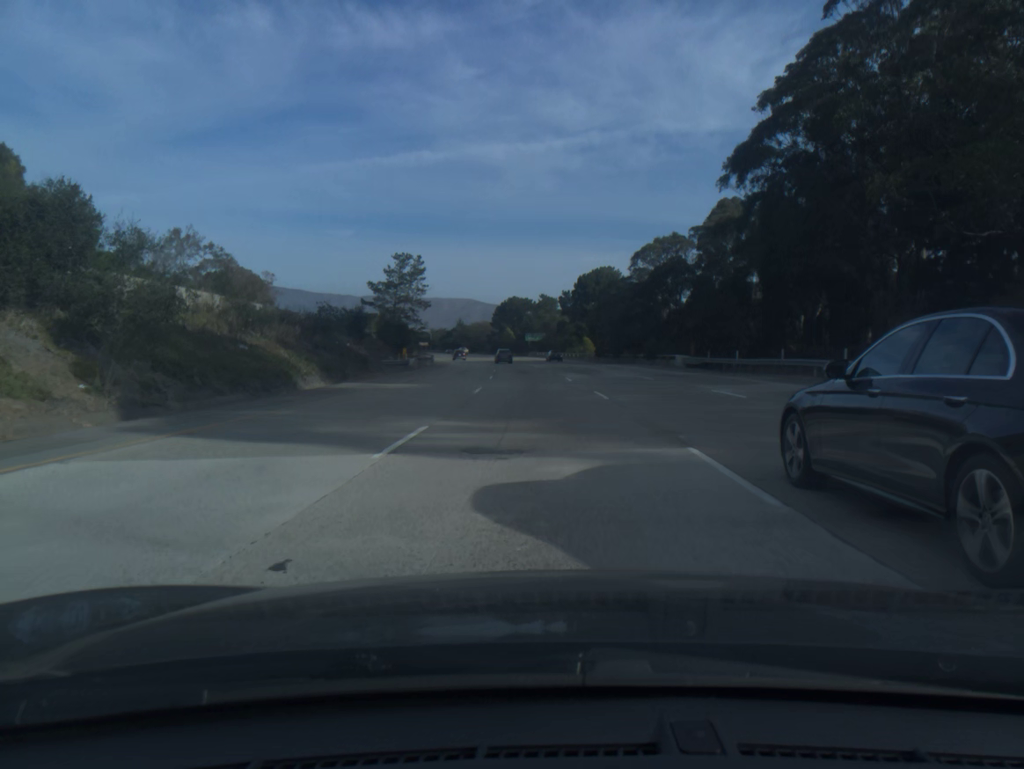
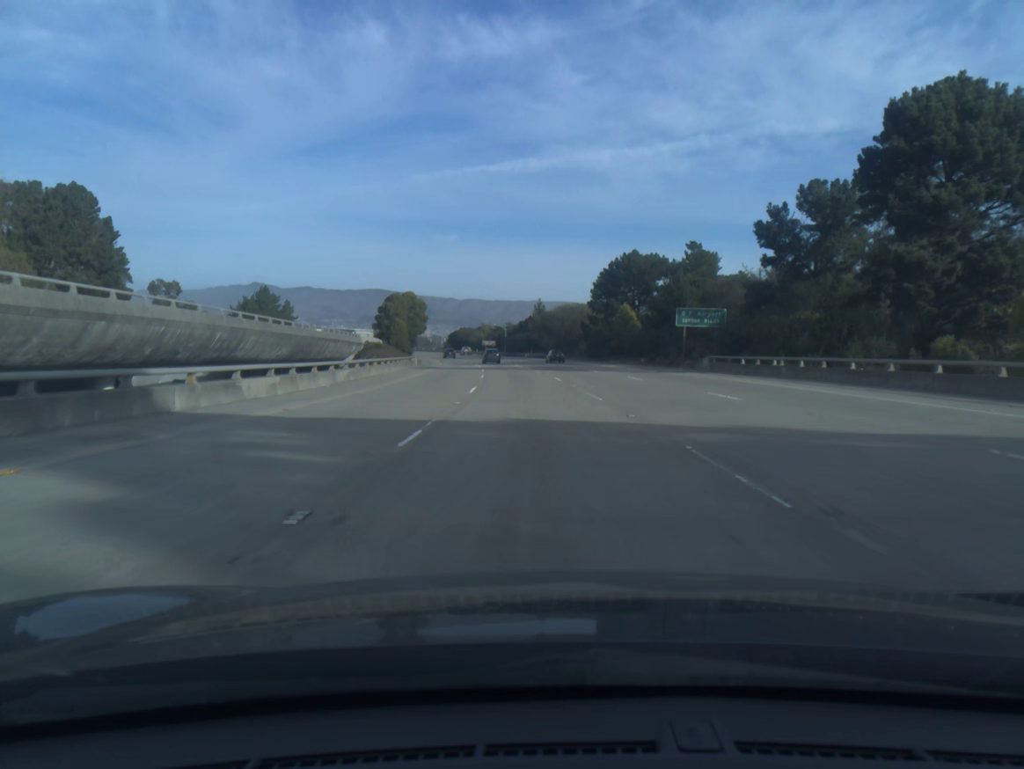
(-6.3, +101.6) m; -7°
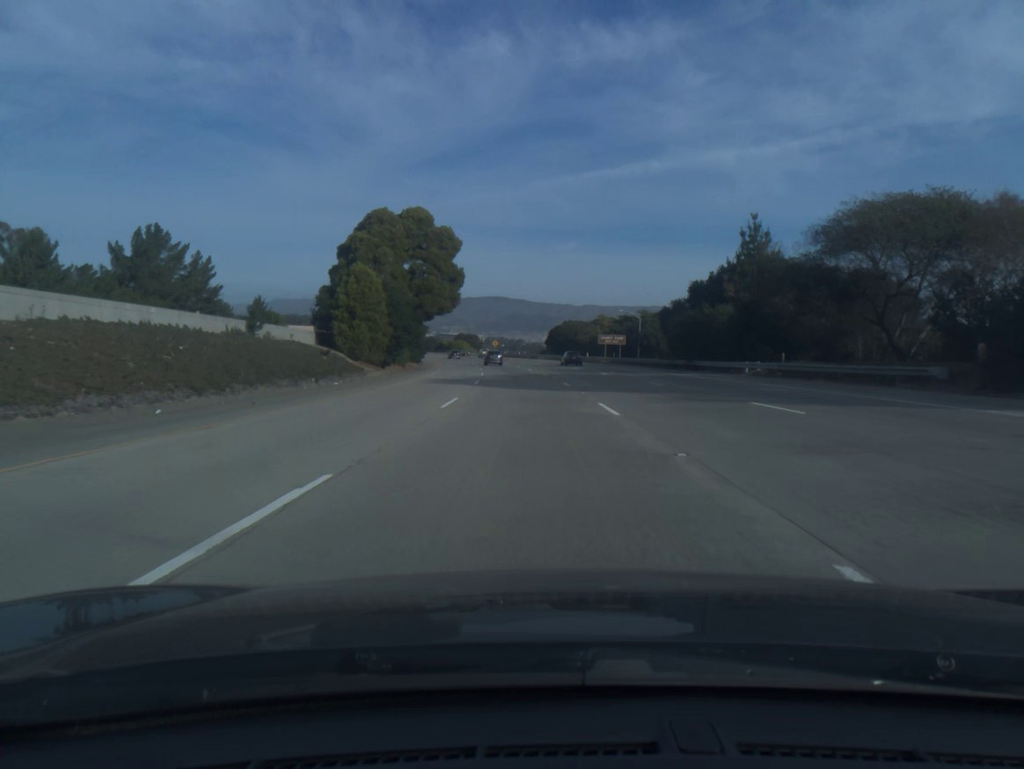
(-7.5, +101.9) m; -9°
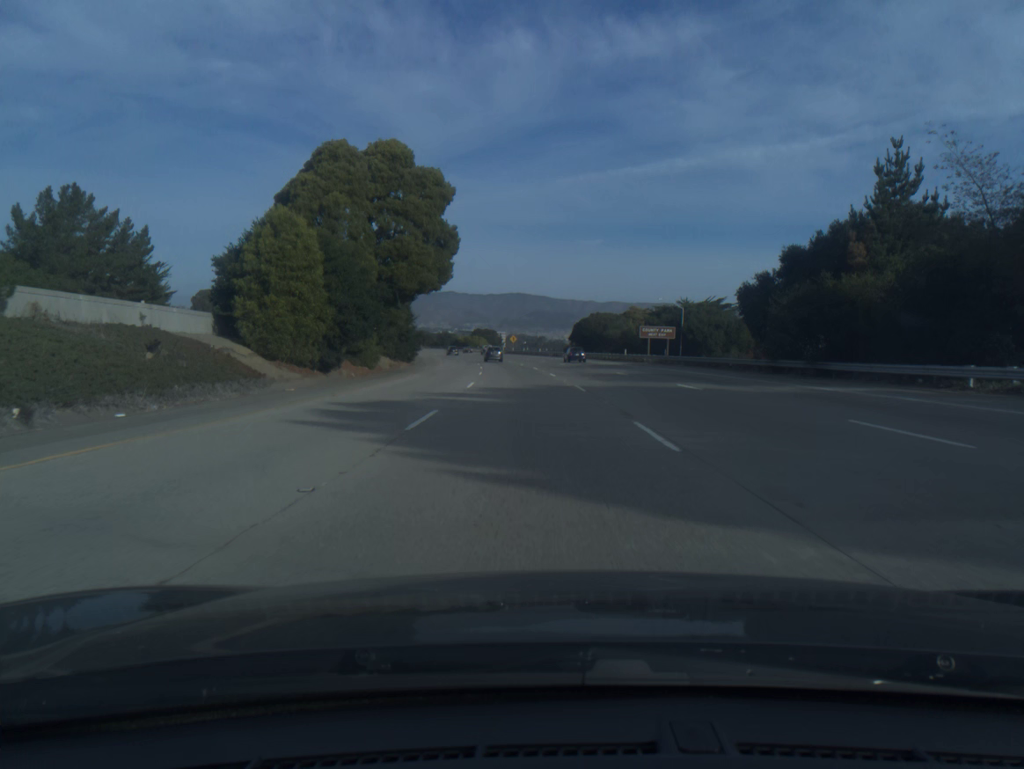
(-0.3, +20.5) m; -2°
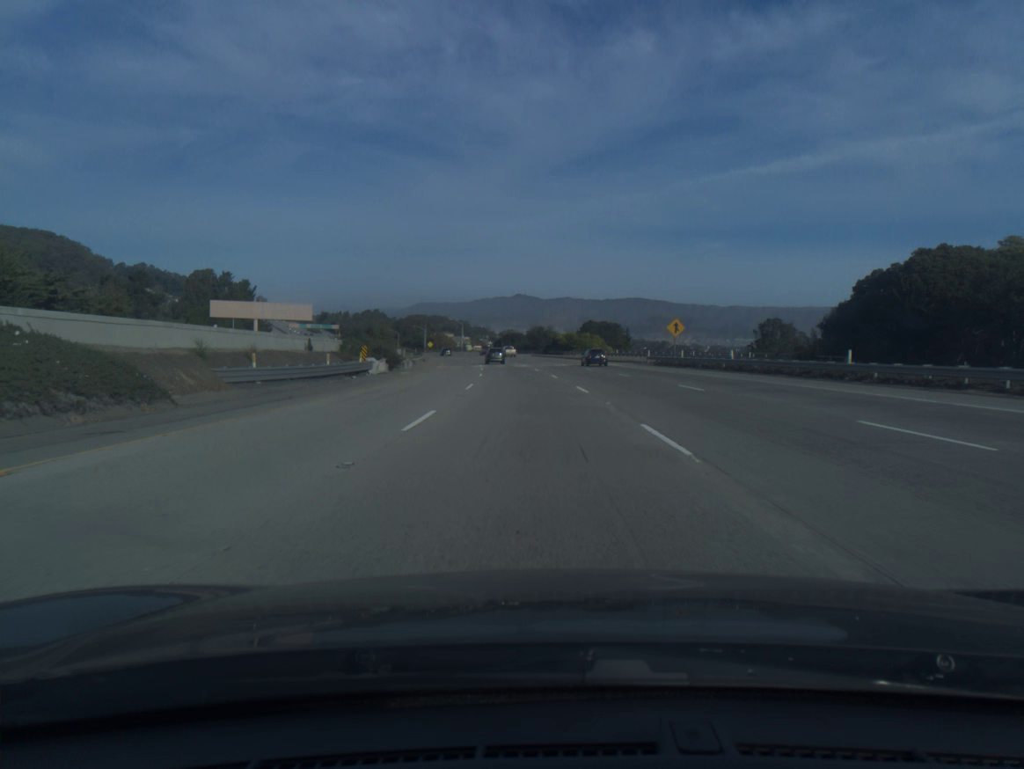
(-7.3, +102.1) m; -8°
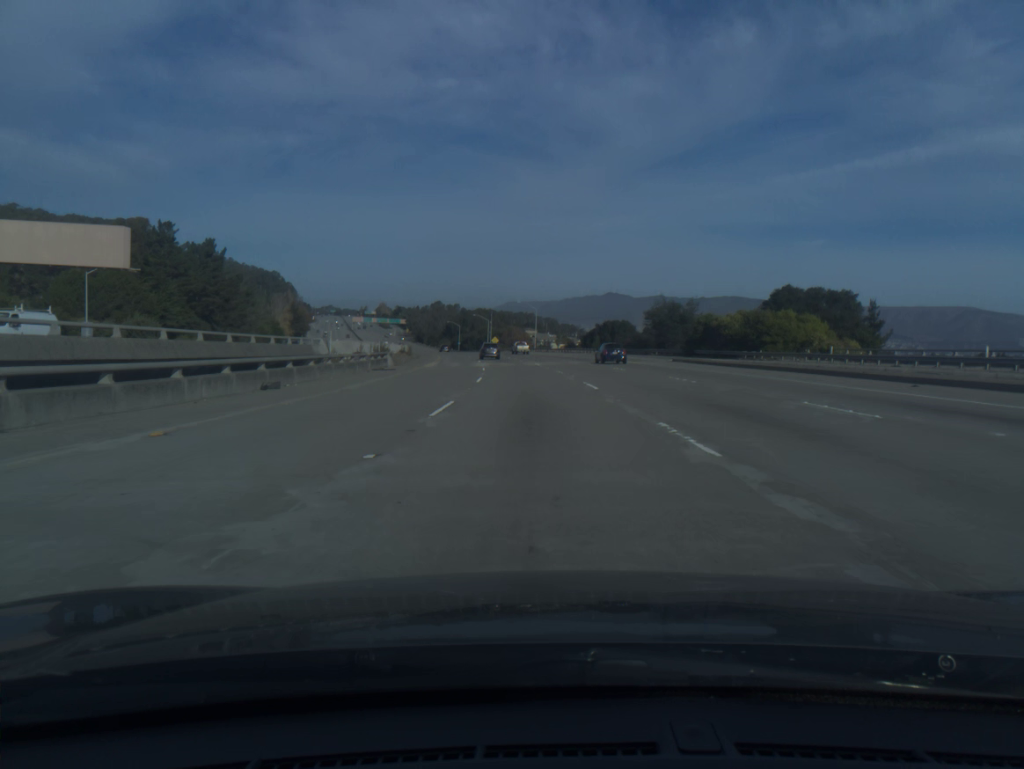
(-4.9, +81.9) m; -6°
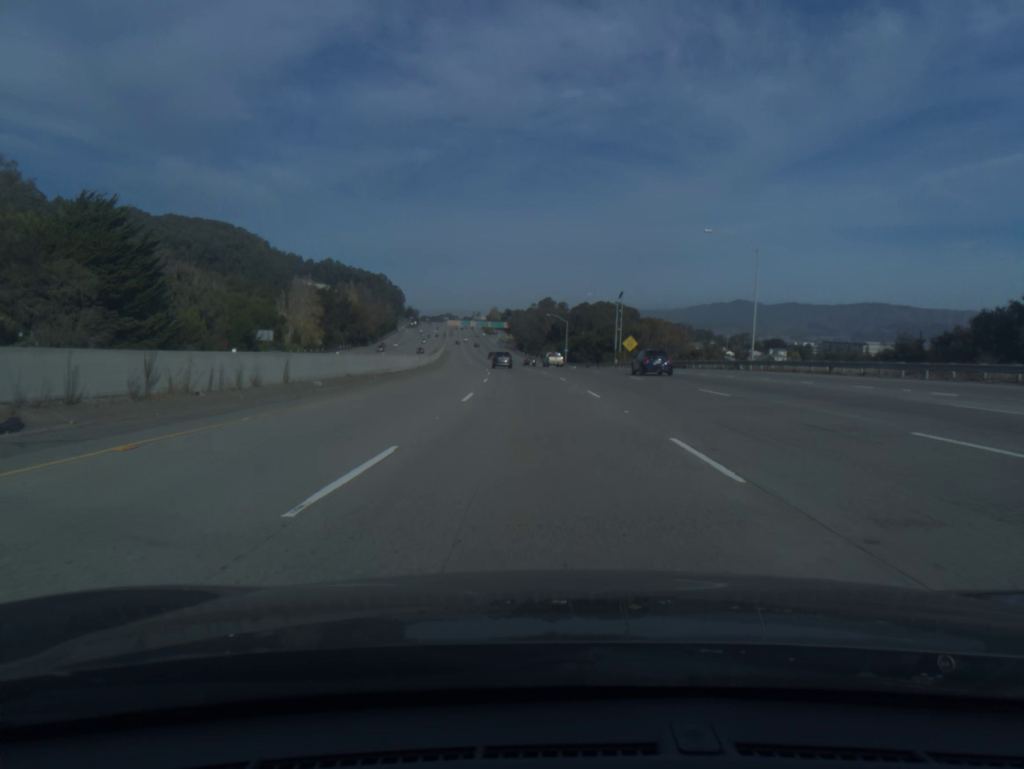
(-7.9, +102.2) m; -9°
